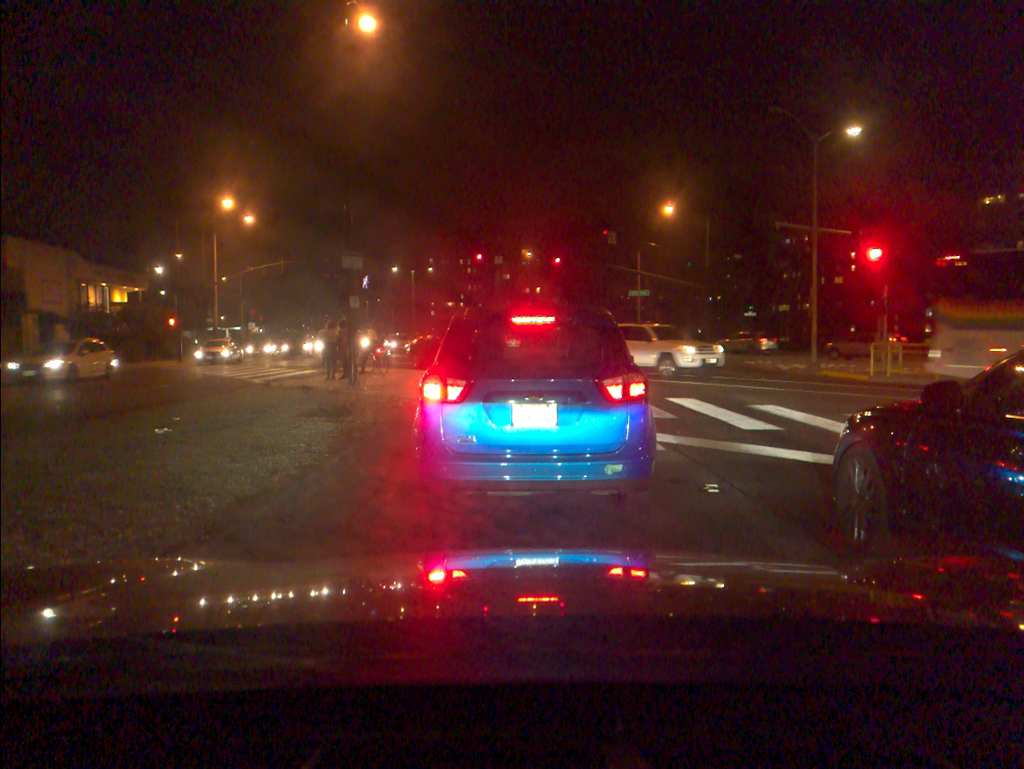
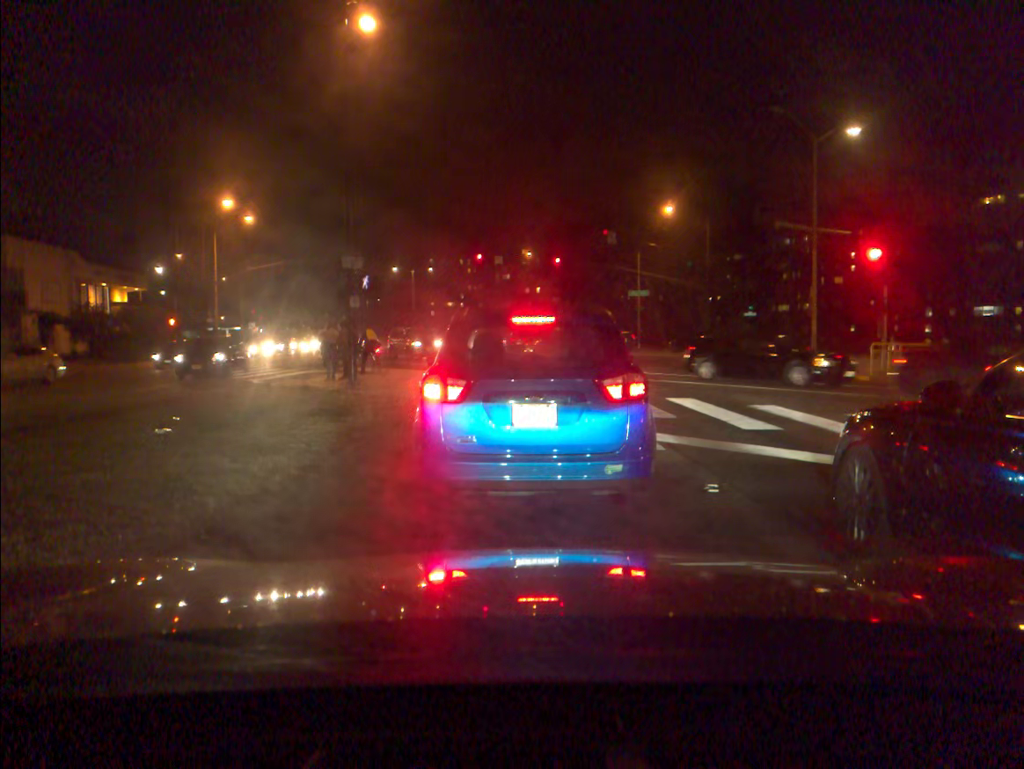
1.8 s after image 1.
(0.0, 0.0) m; 0°
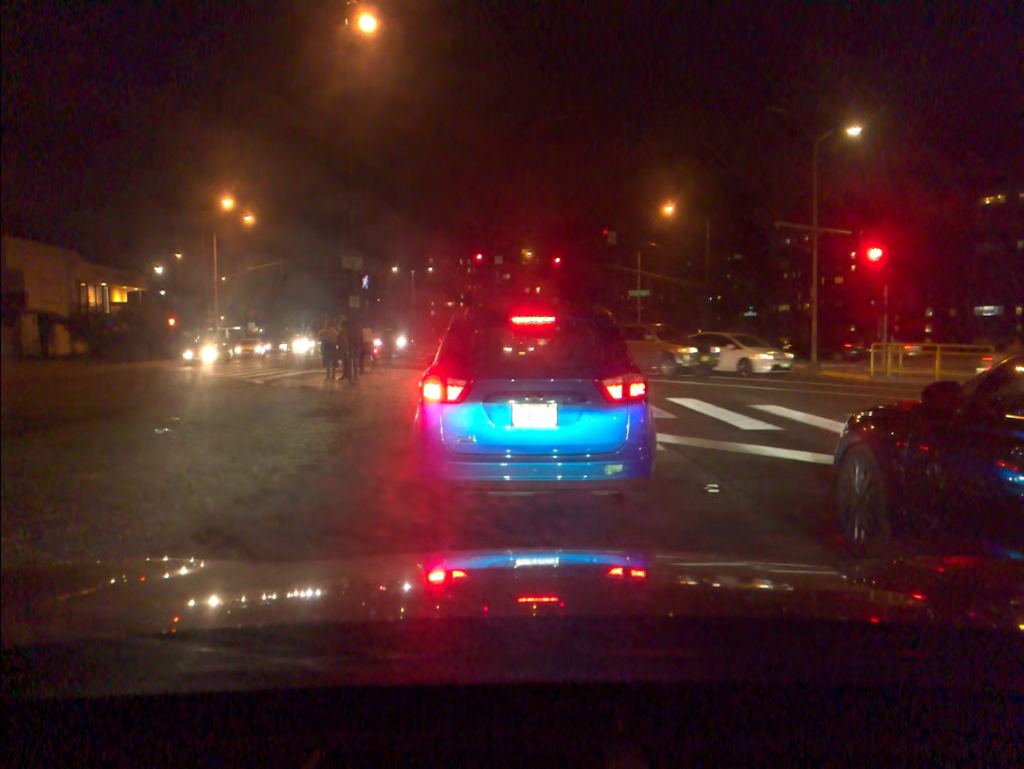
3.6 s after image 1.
(0.0, 0.0) m; 0°
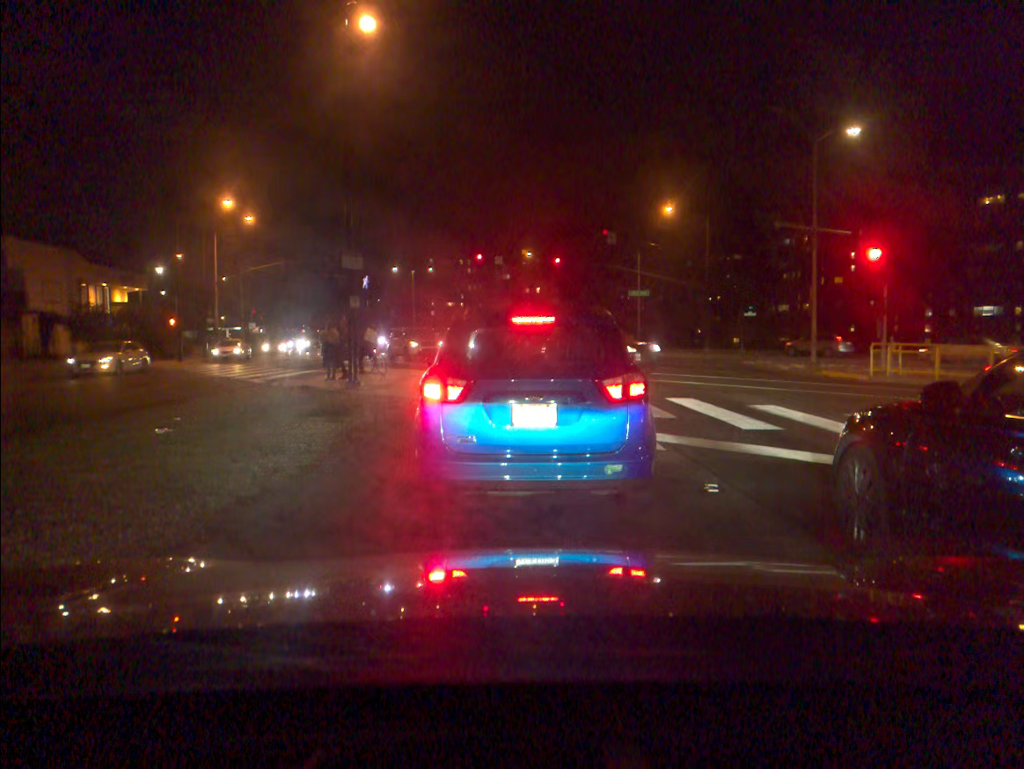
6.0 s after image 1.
(0.0, 0.0) m; -1°
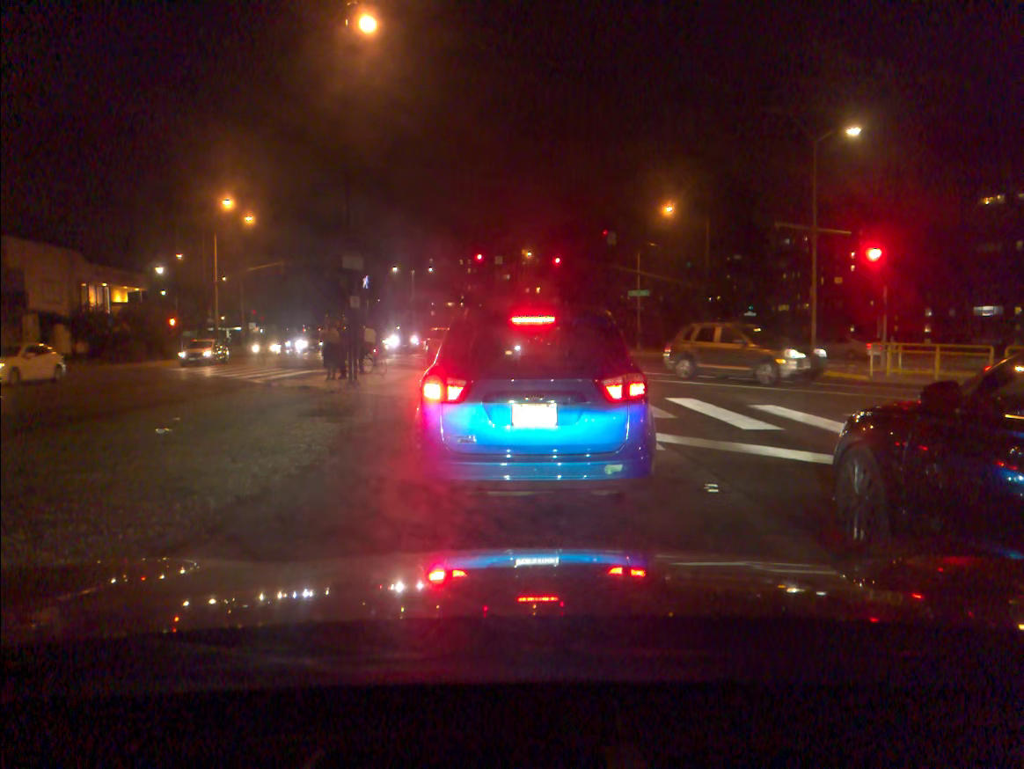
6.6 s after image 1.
(0.0, 0.0) m; 0°
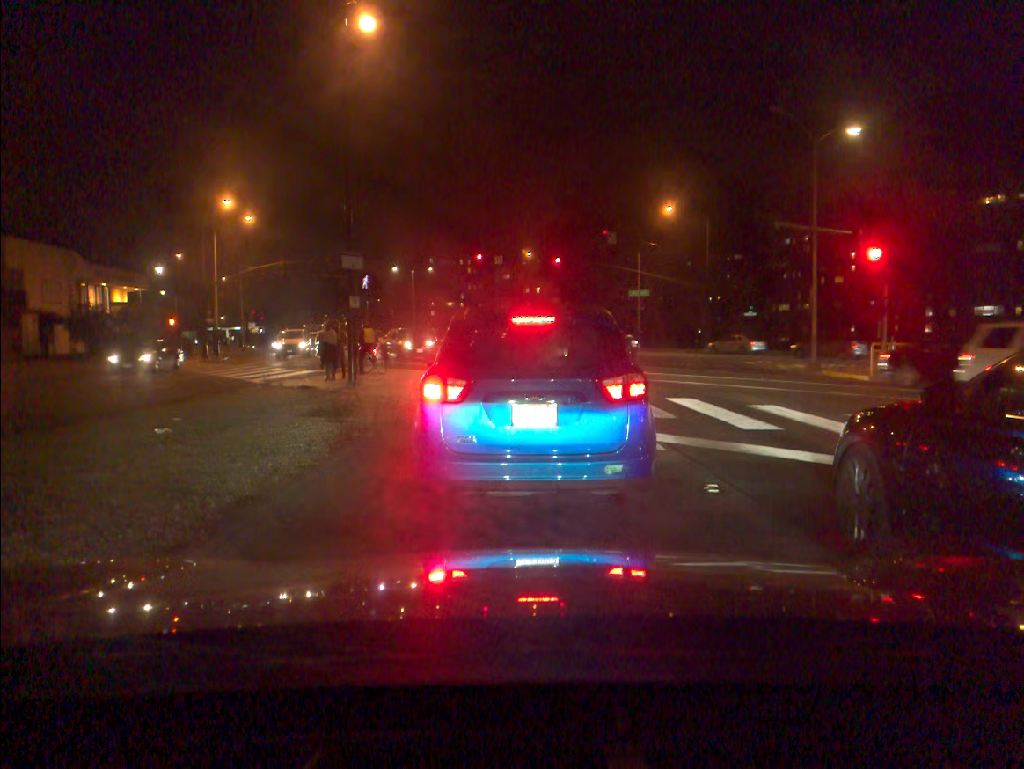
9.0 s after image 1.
(0.0, 0.0) m; 0°
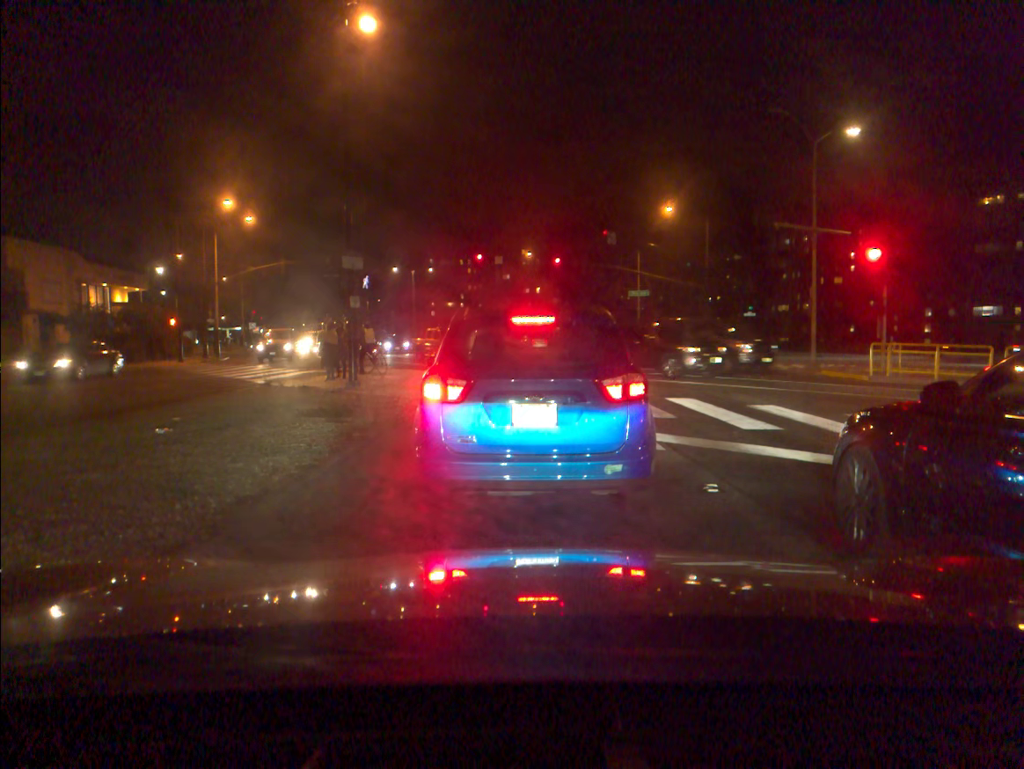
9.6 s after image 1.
(0.0, 0.0) m; 0°
